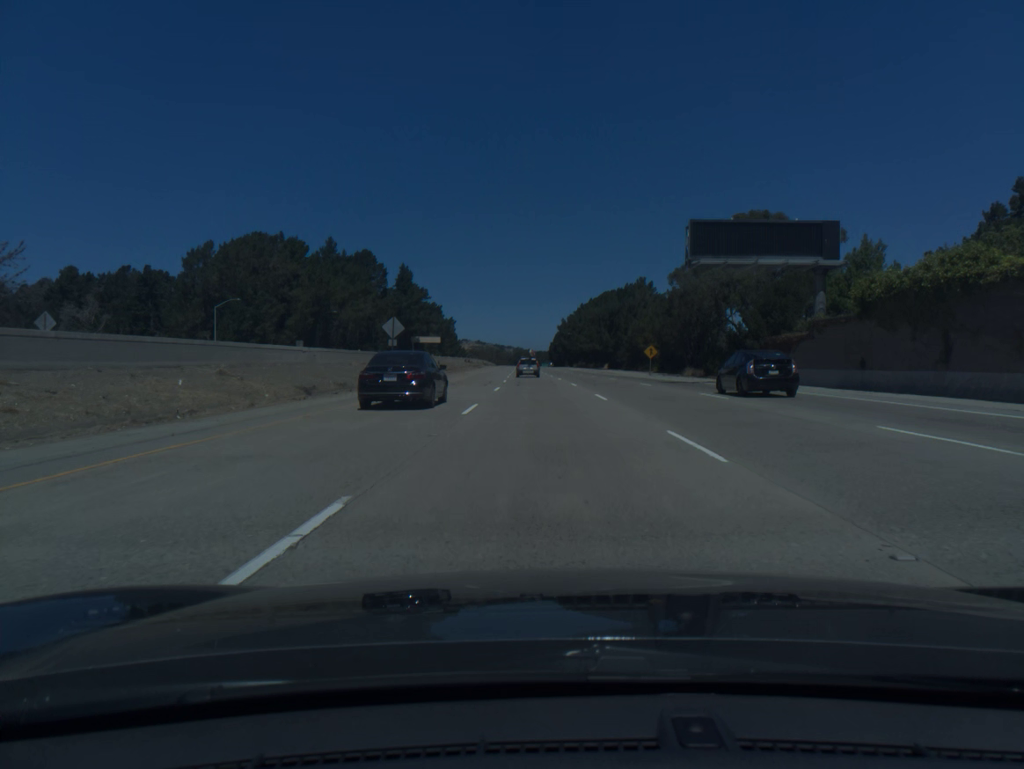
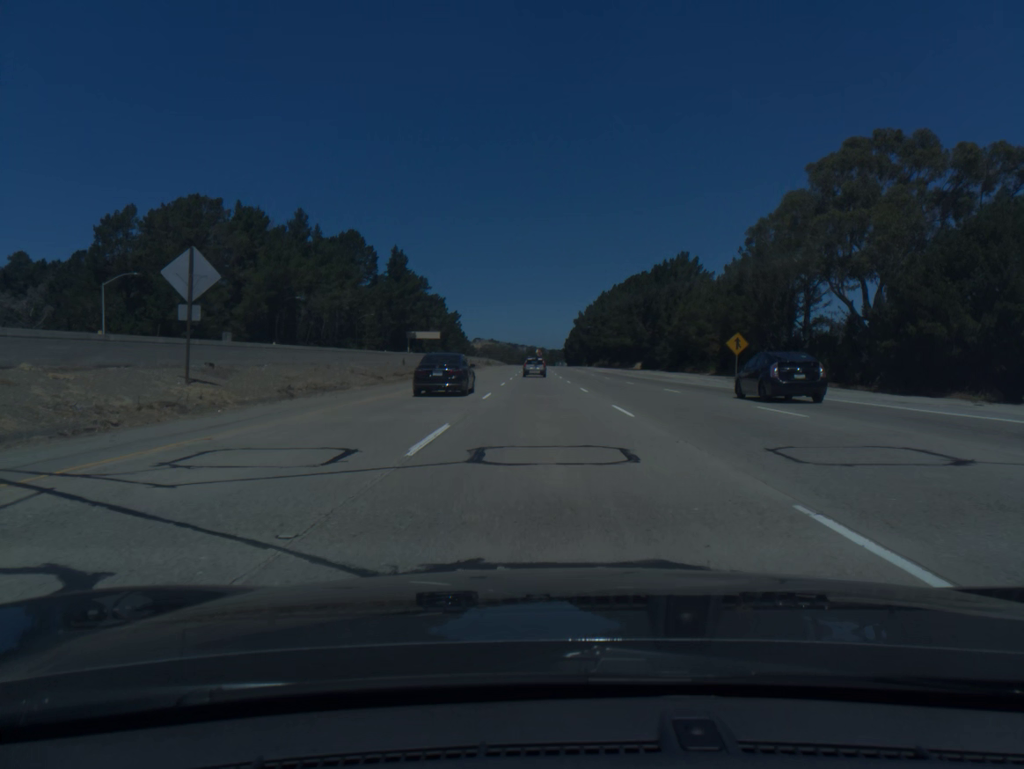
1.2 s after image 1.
(-0.3, +36.4) m; -1°
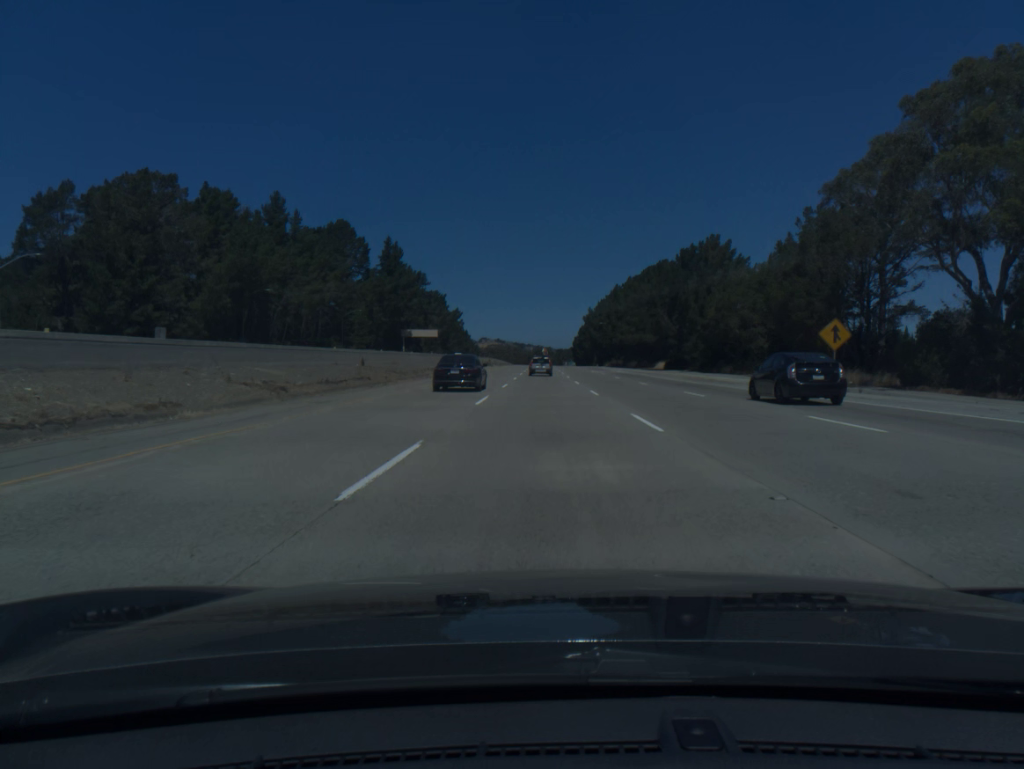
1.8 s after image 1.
(-0.1, +18.1) m; 0°
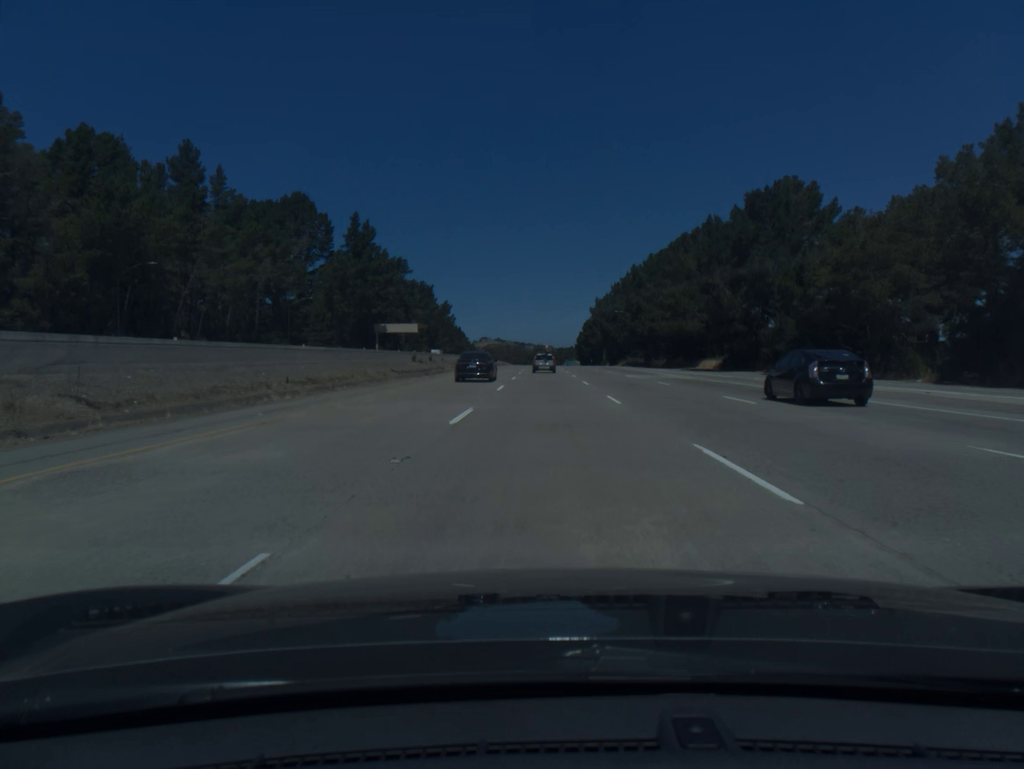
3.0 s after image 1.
(-0.1, +36.2) m; 0°
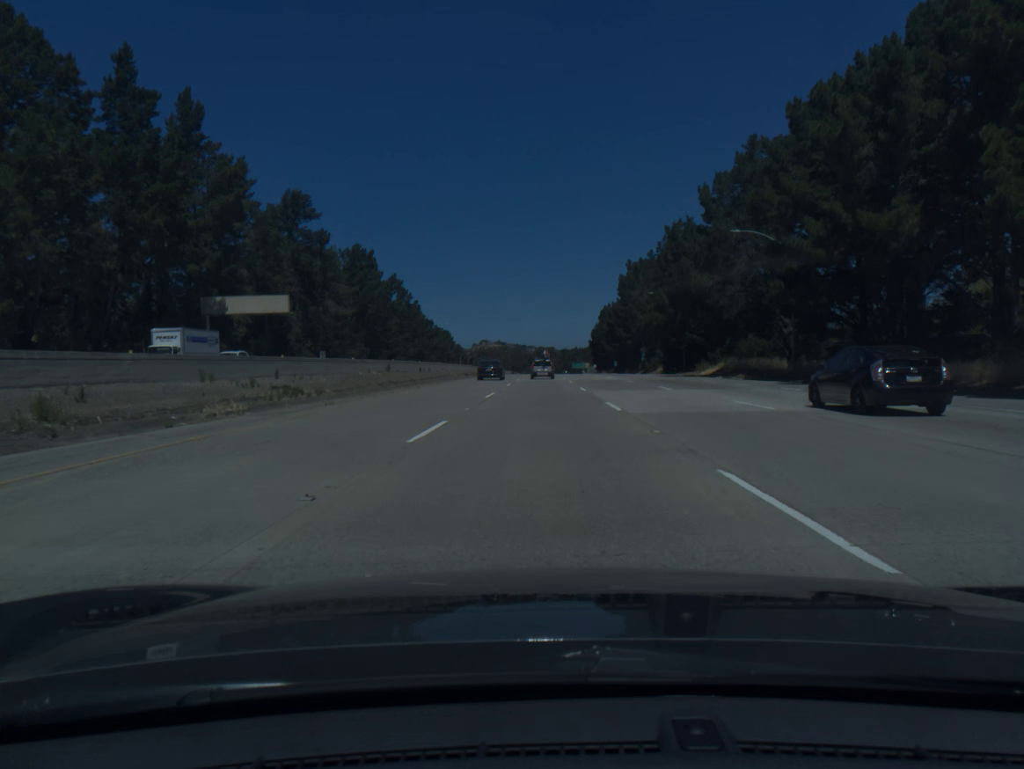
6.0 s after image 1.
(+0.3, +90.0) m; 0°
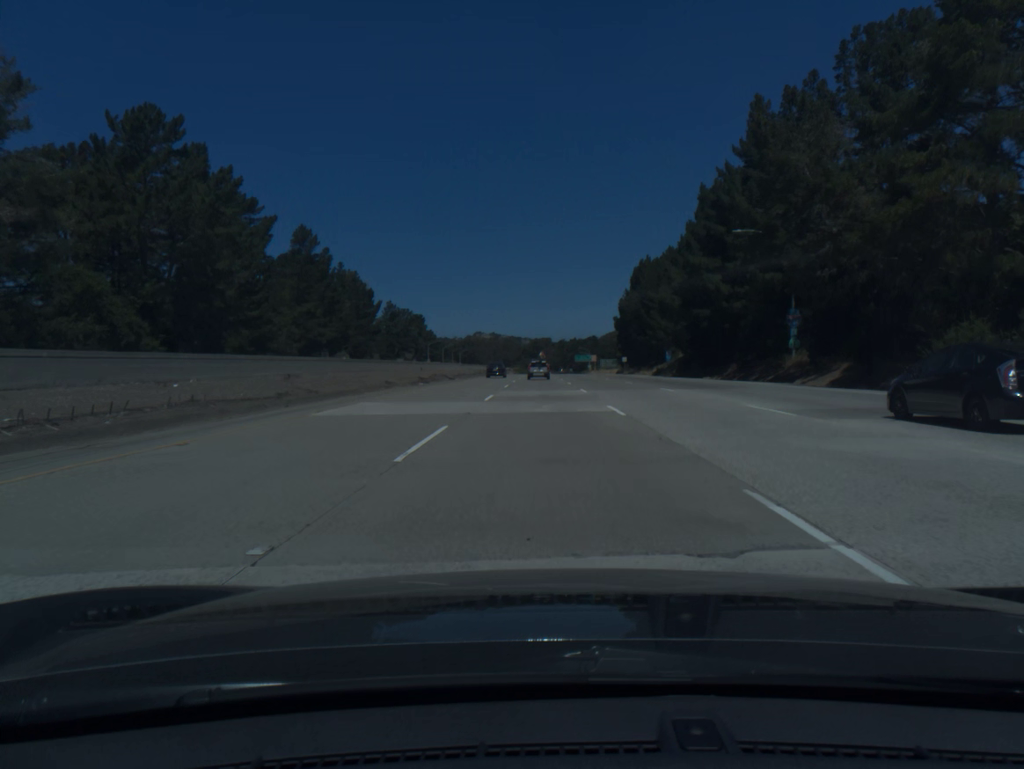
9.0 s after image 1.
(-0.1, +89.2) m; 0°
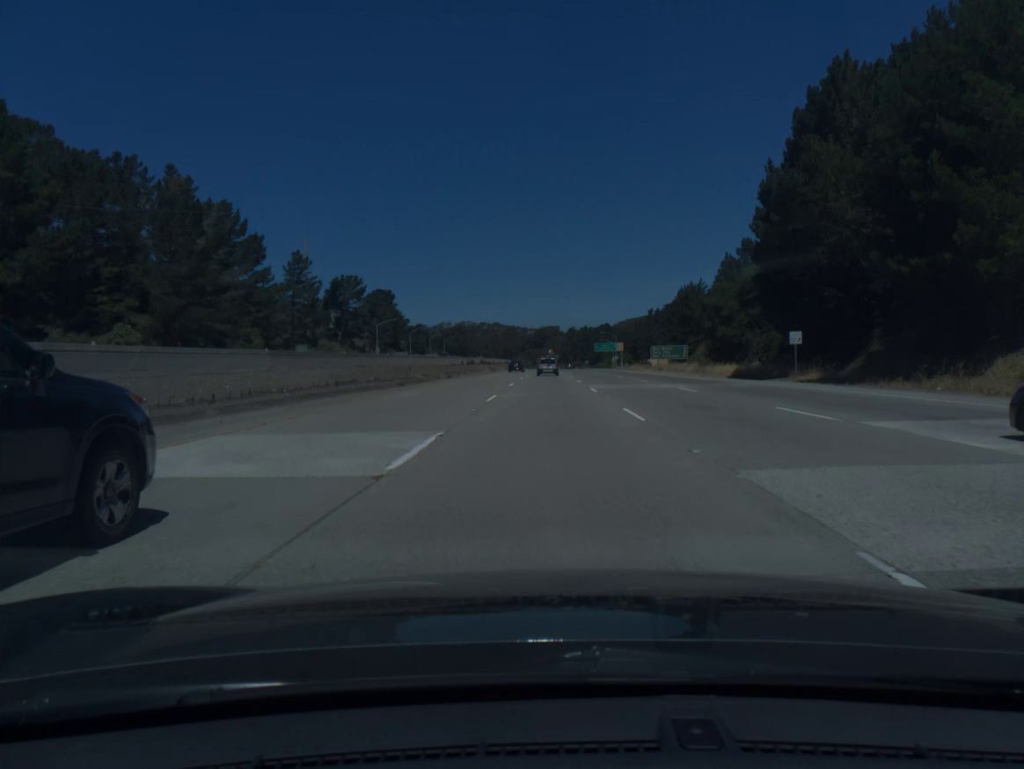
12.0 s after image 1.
(-0.2, +89.8) m; 0°
